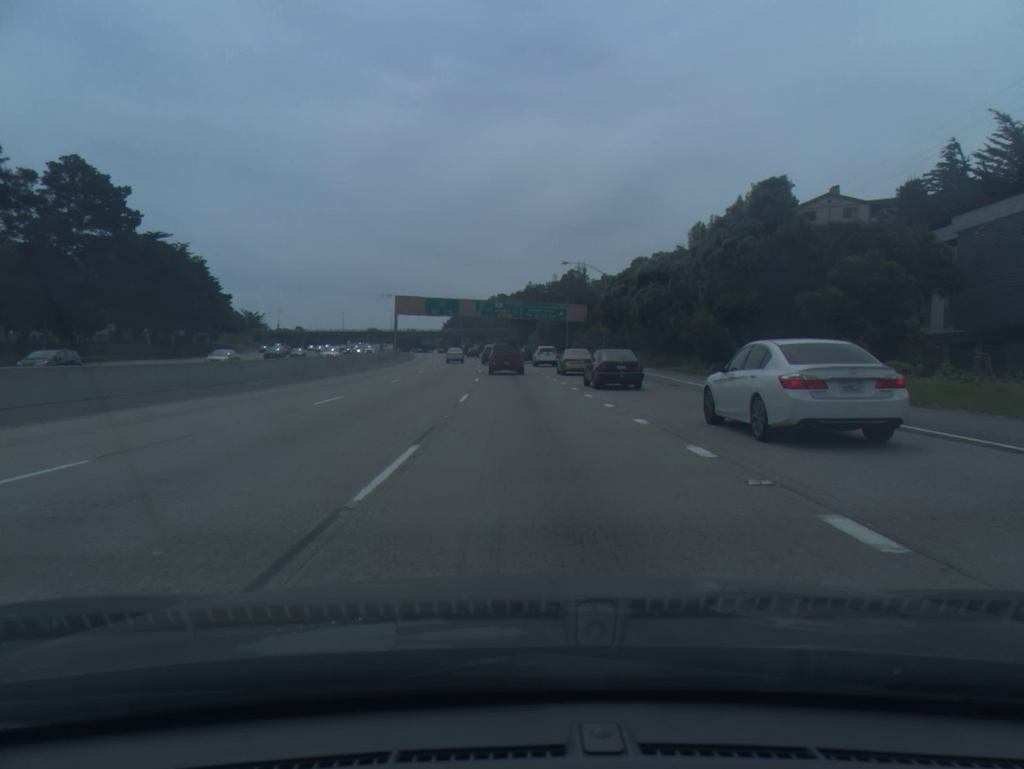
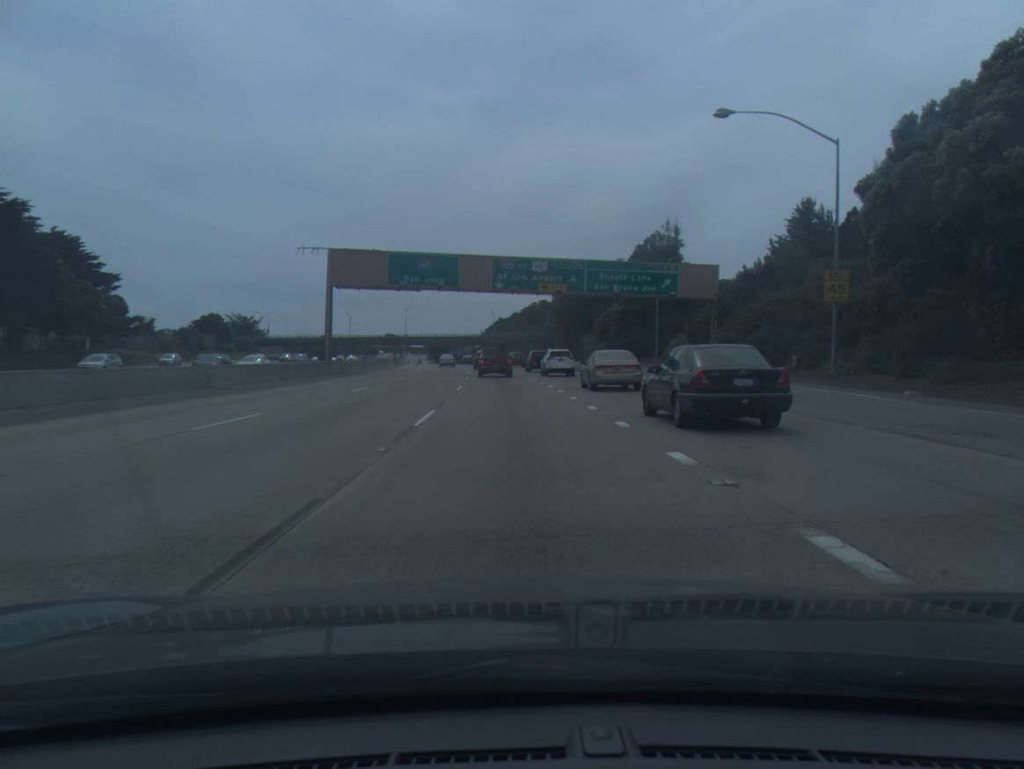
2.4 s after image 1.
(-1.5, +63.5) m; -3°
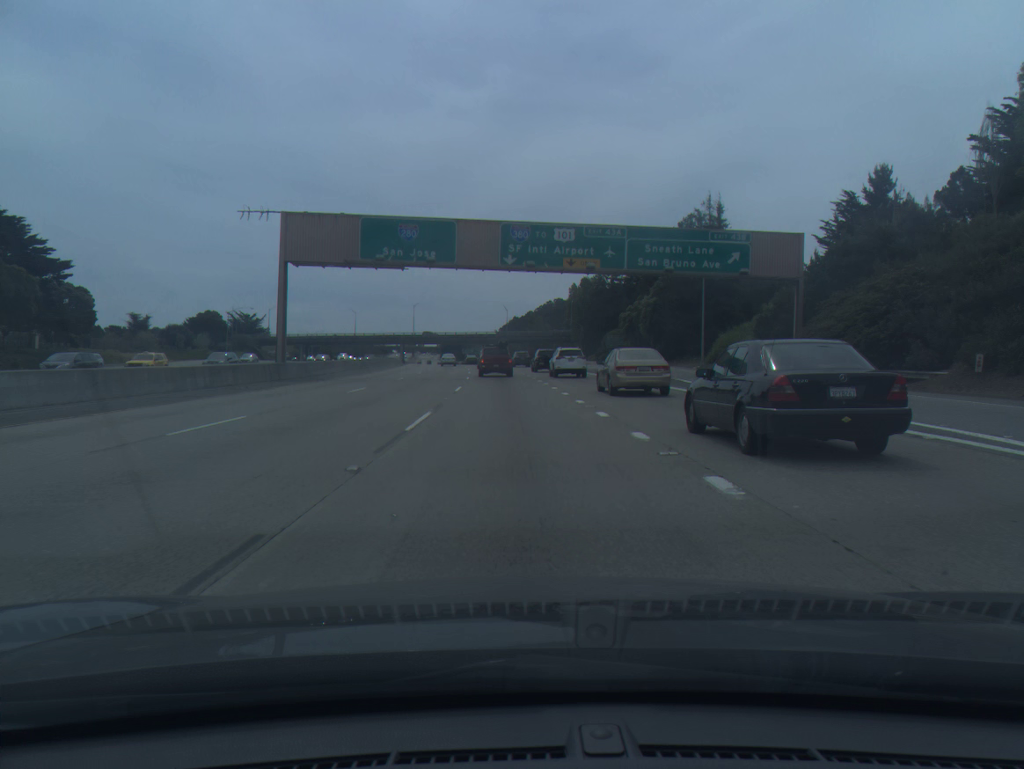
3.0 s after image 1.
(-0.1, +15.5) m; -1°
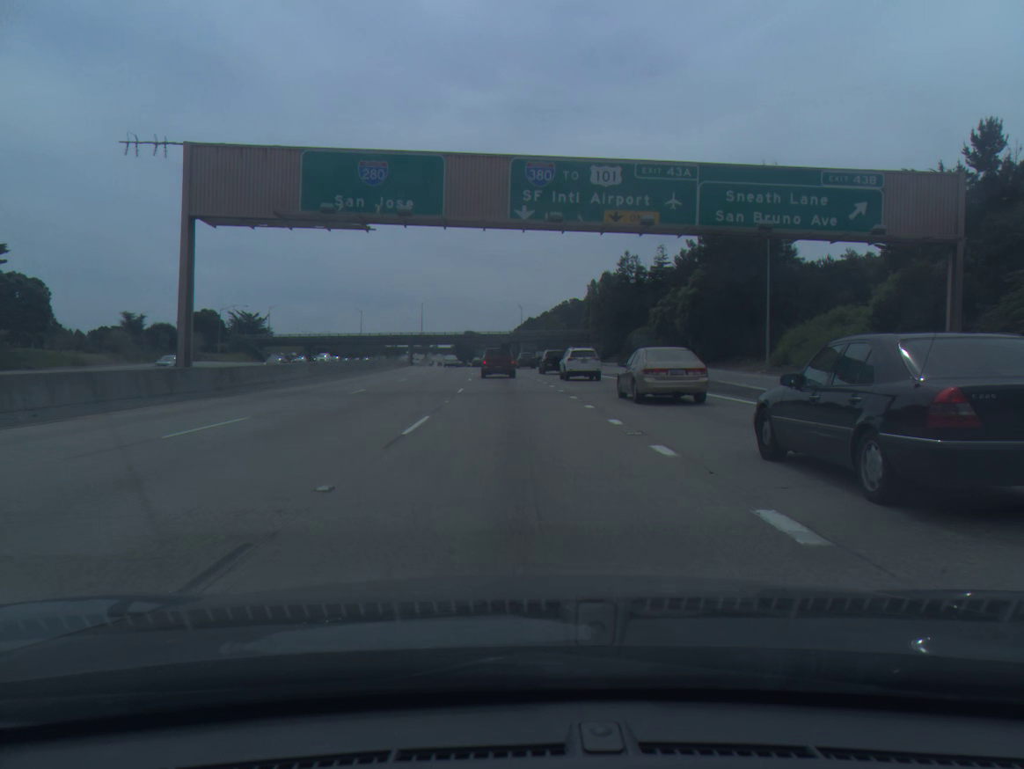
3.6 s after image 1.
(-0.1, +15.1) m; -1°
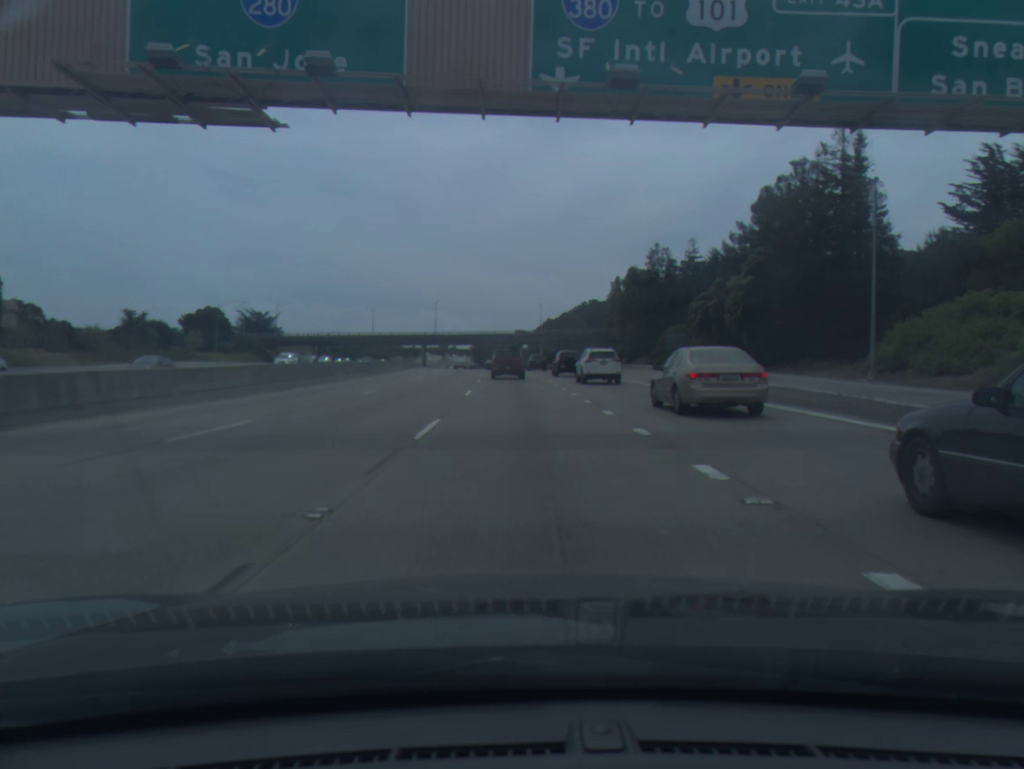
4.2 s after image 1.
(-0.2, +14.9) m; -1°
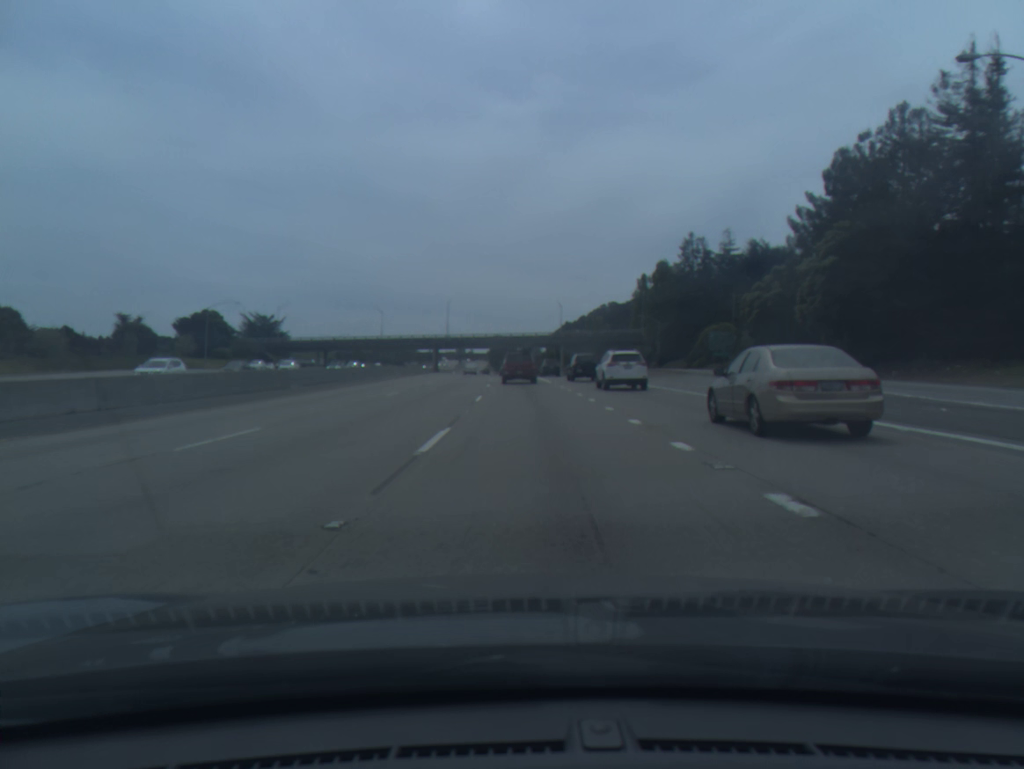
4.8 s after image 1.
(-0.1, +15.2) m; -1°
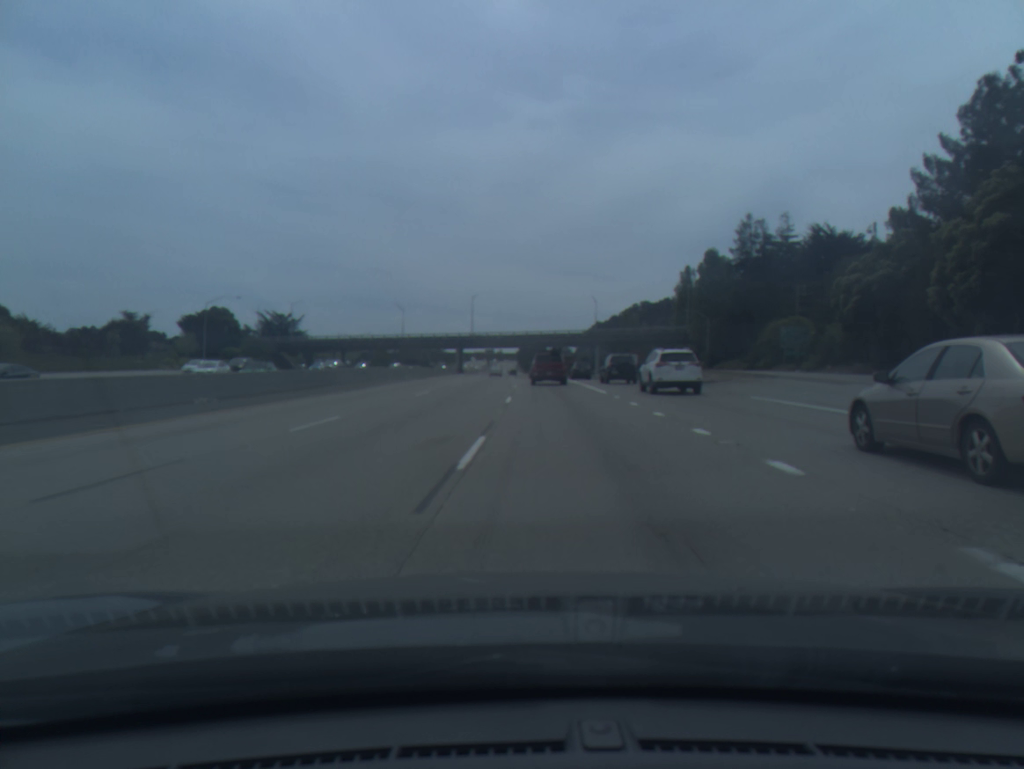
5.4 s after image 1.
(-0.3, +15.7) m; -2°
